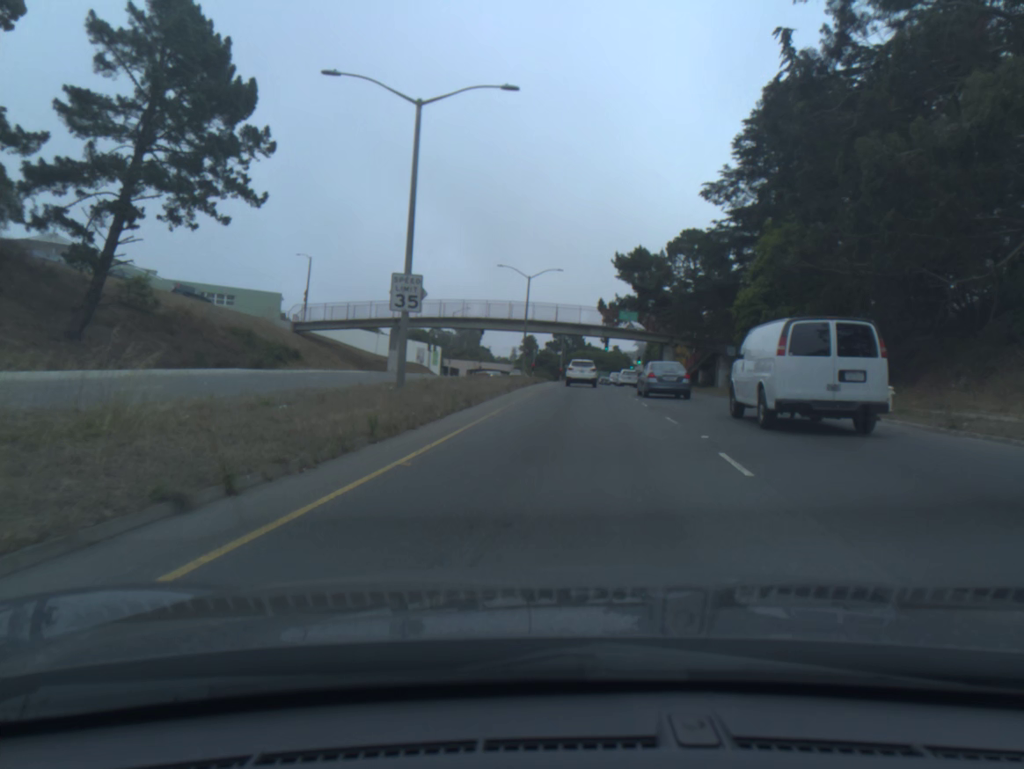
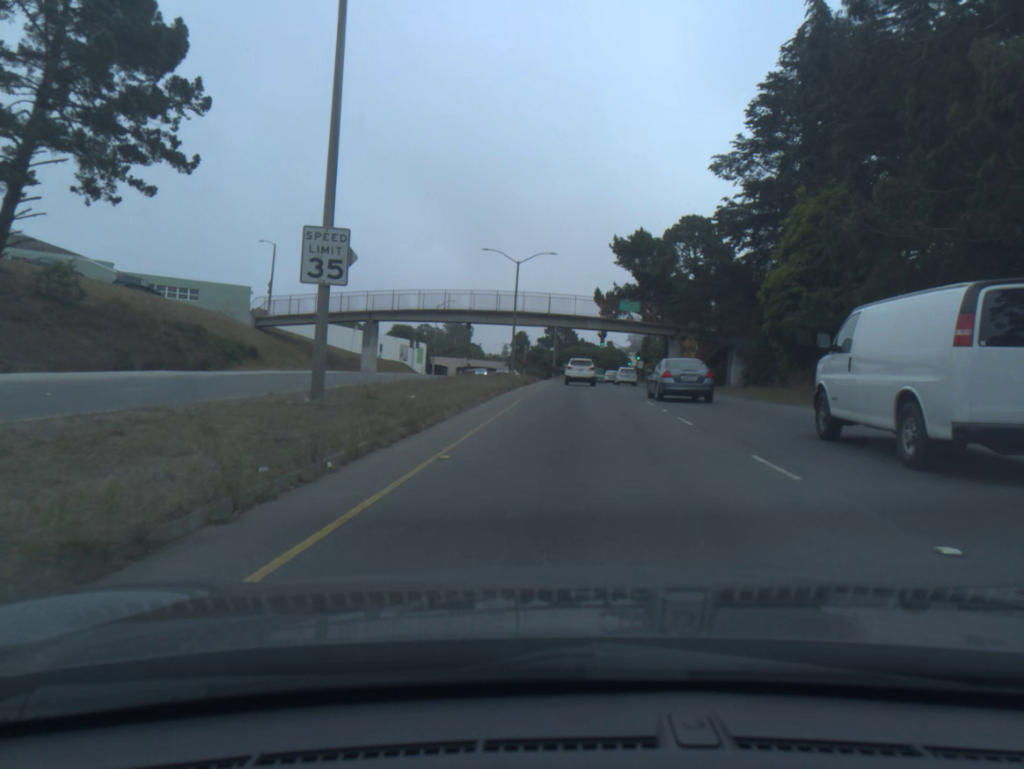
(+0.1, +7.7) m; +1°
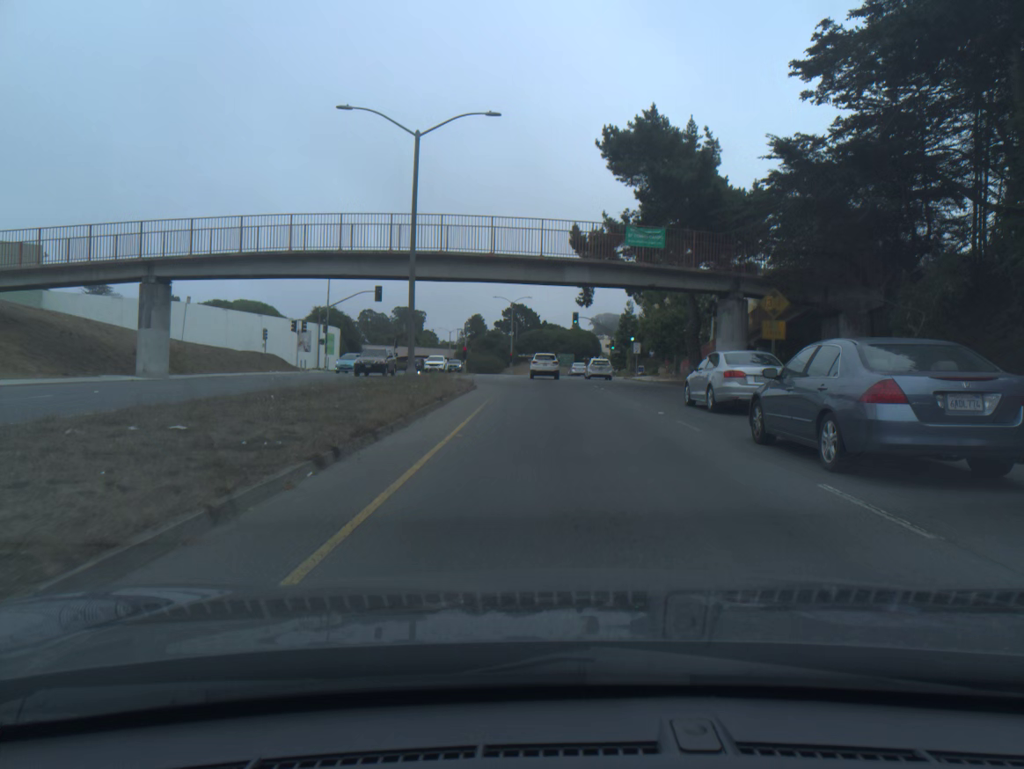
(+1.0, +32.2) m; +3°
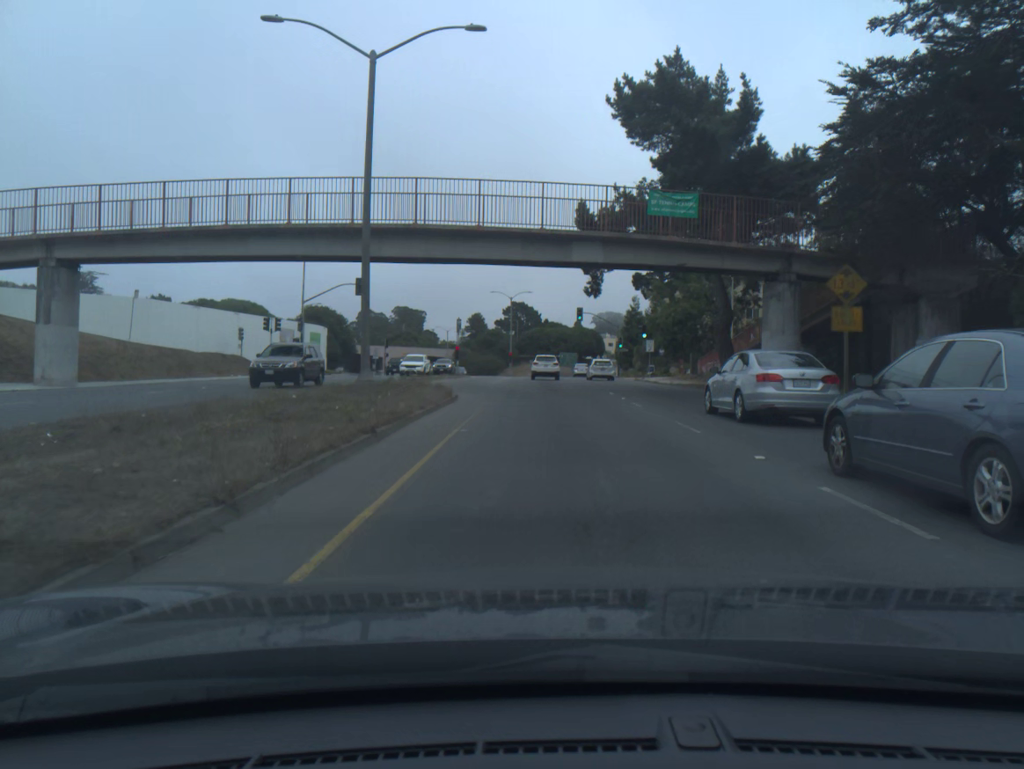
(0.0, +7.7) m; 0°
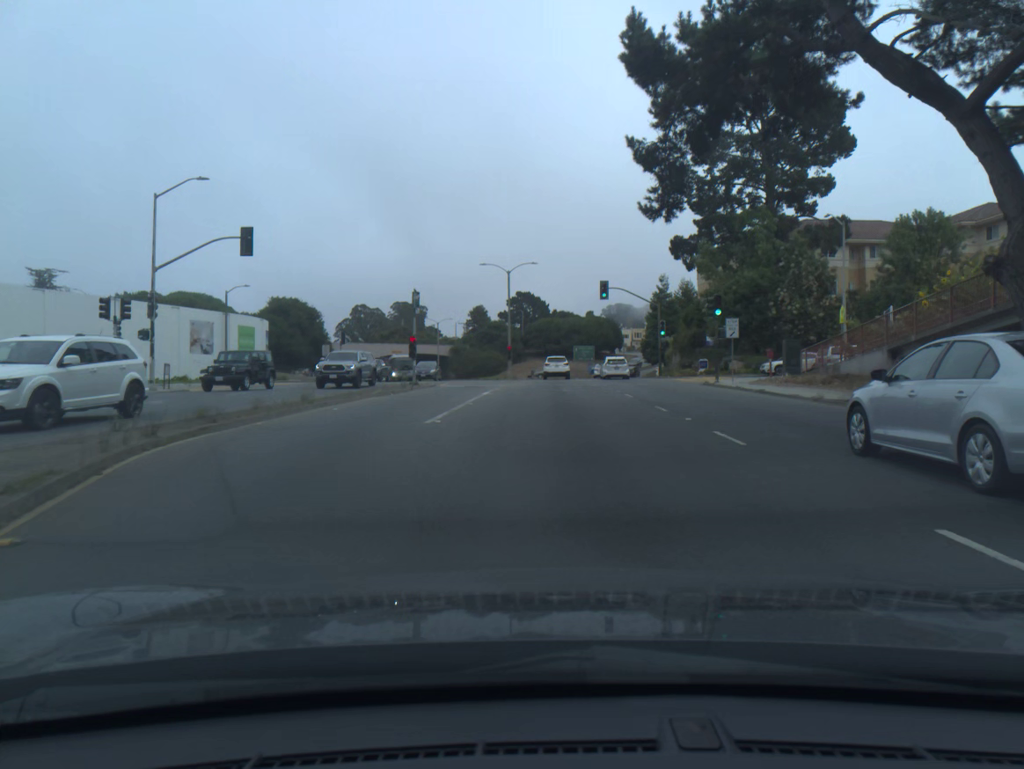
(-0.1, +23.6) m; -1°
